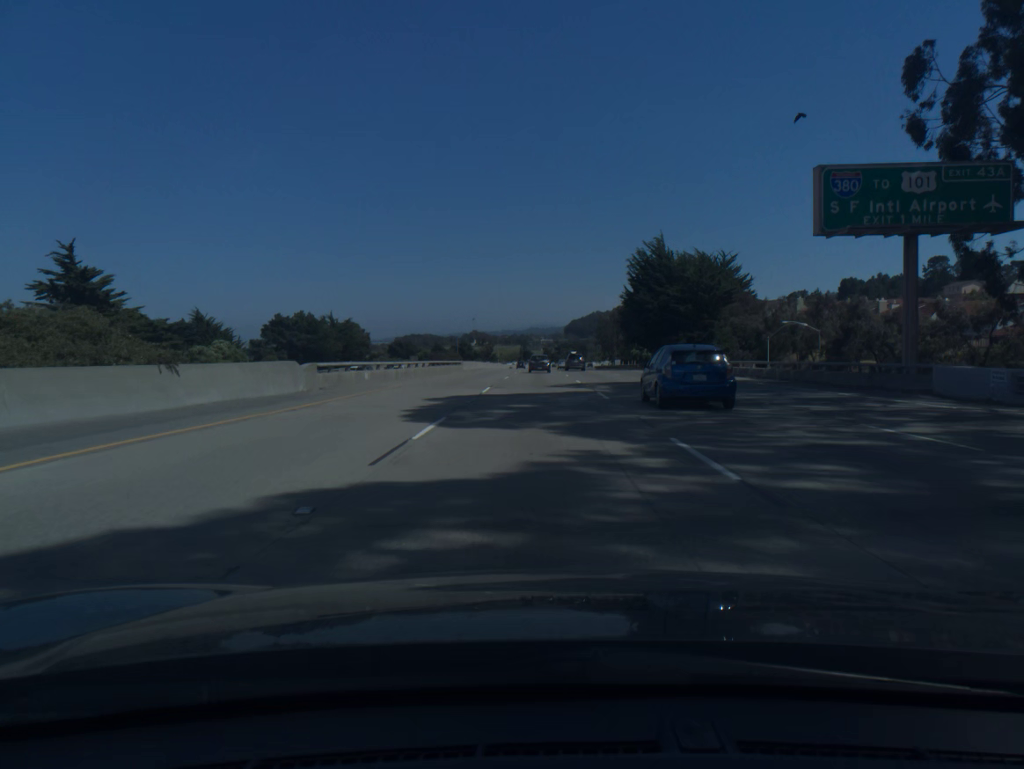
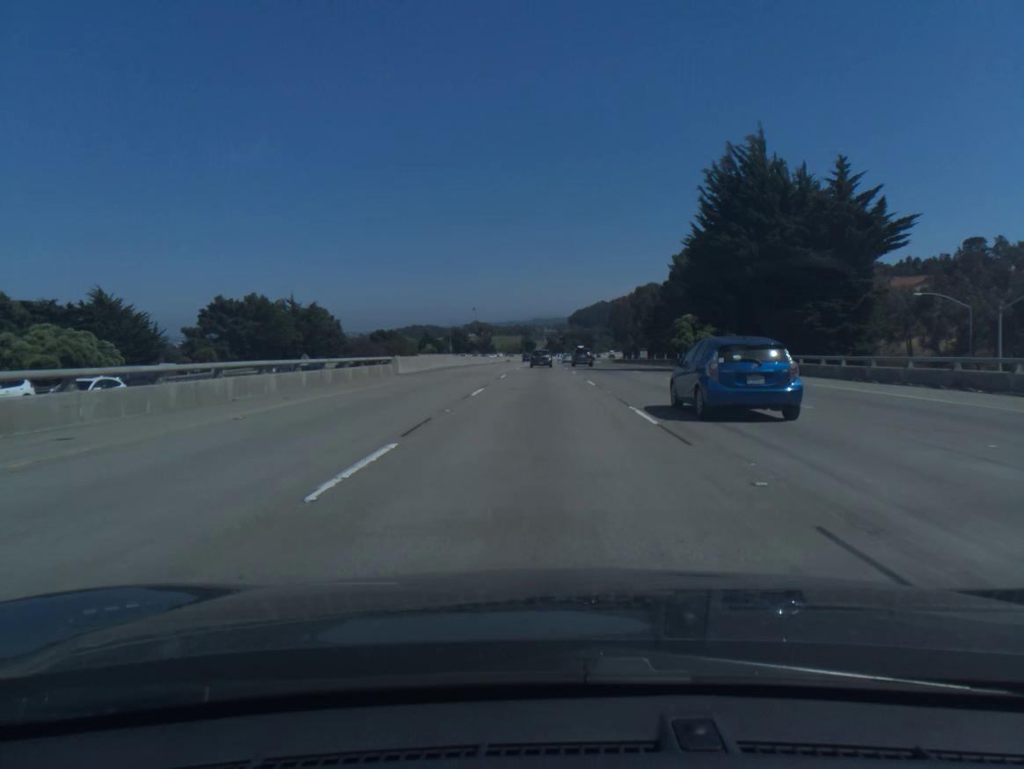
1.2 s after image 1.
(-0.1, +37.9) m; 0°
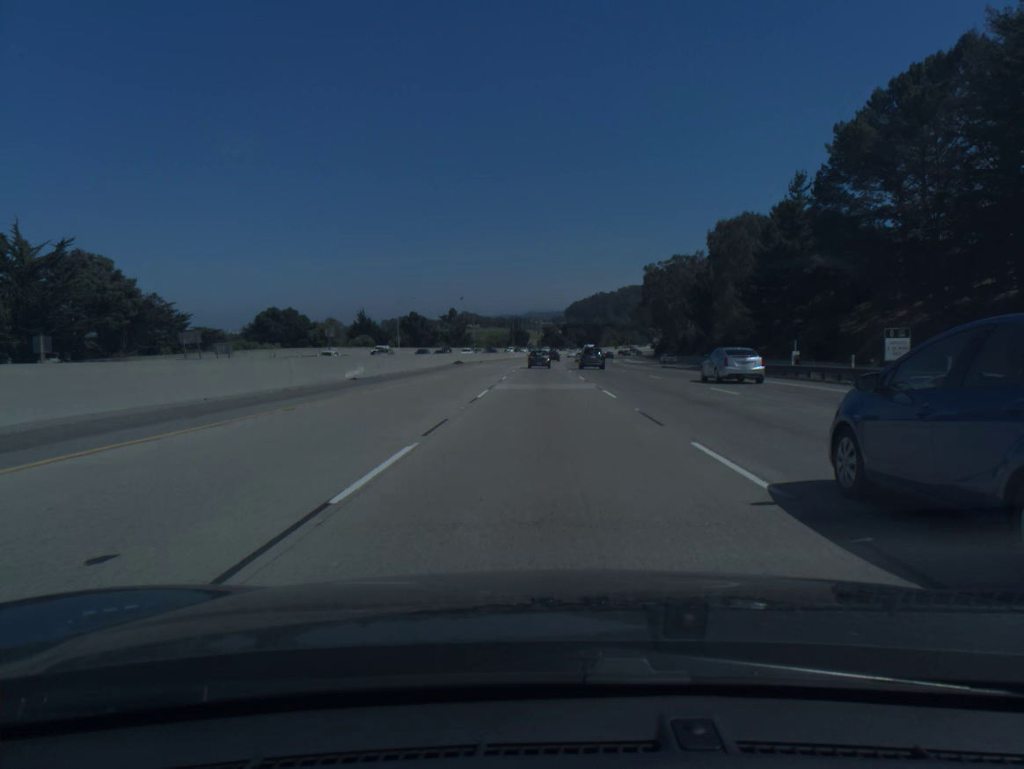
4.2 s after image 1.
(-0.1, +94.6) m; 0°
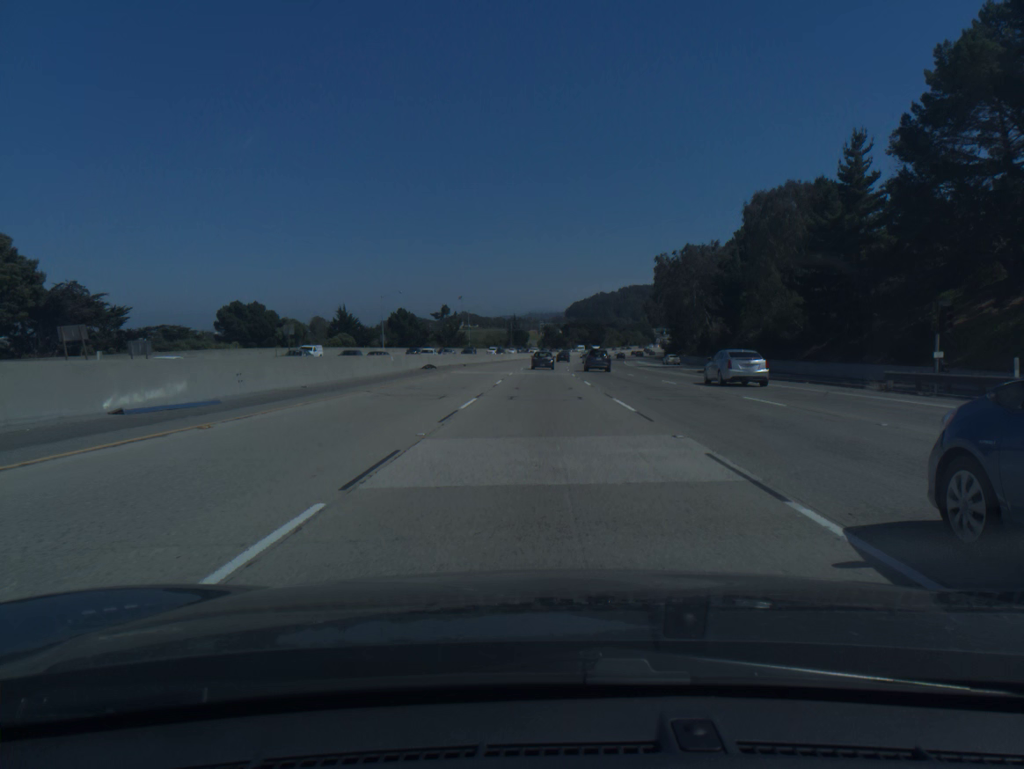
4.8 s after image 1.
(0.0, +18.9) m; 0°
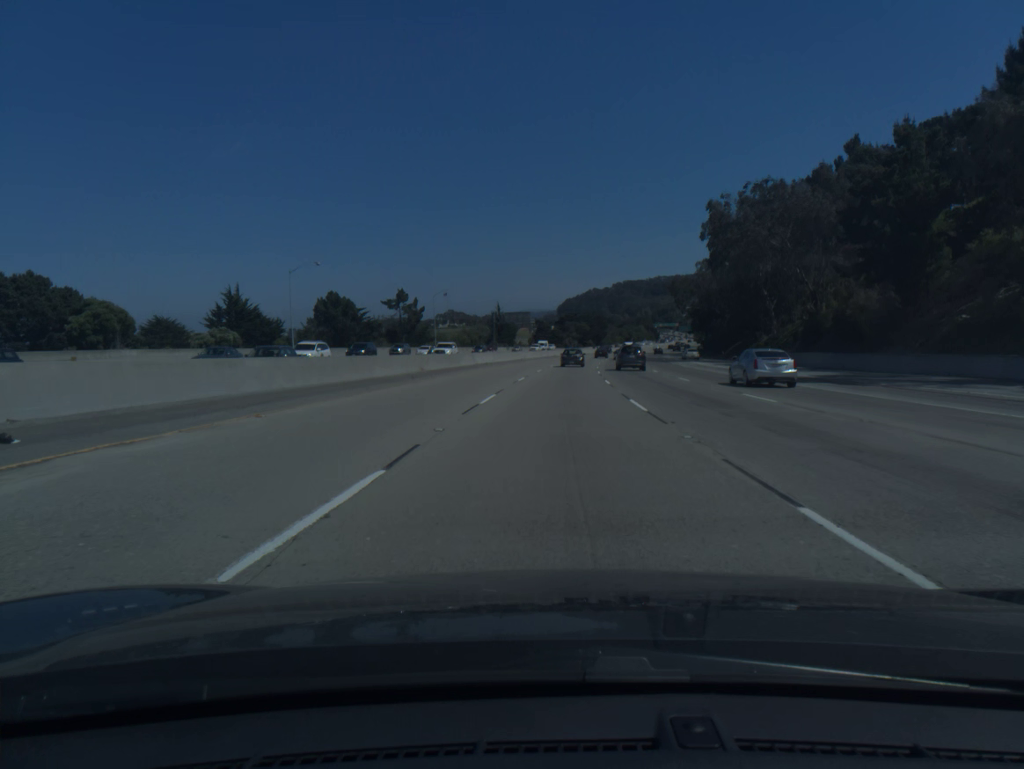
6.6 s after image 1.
(0.0, +56.6) m; +1°
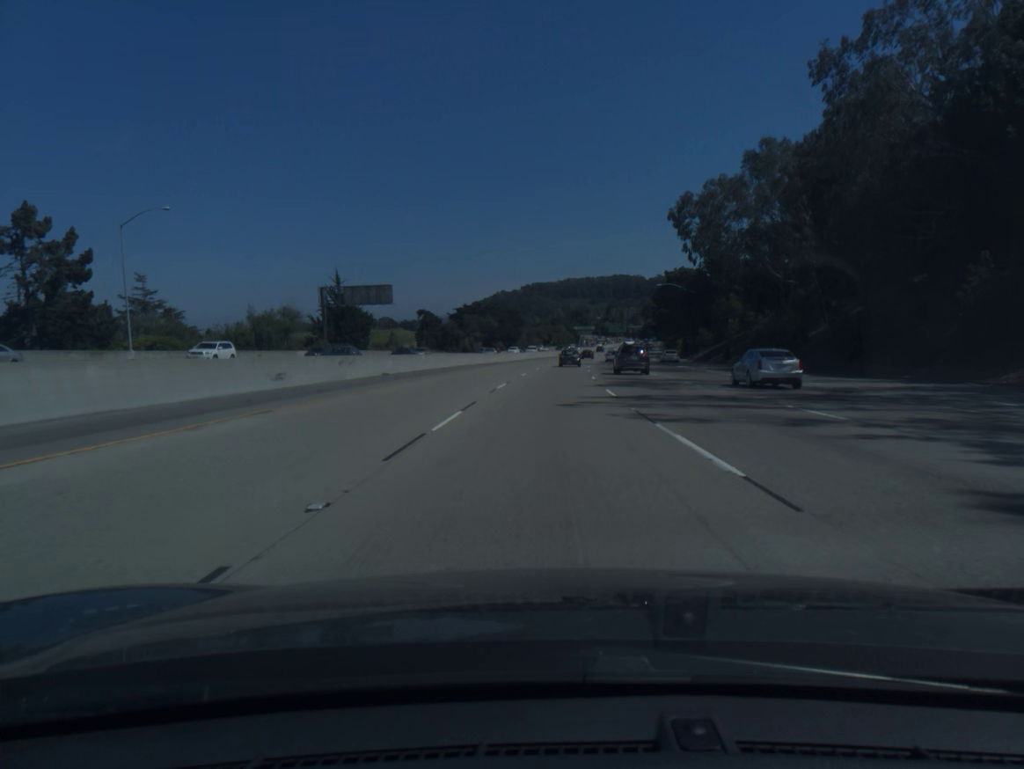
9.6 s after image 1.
(+5.3, +93.8) m; +7°
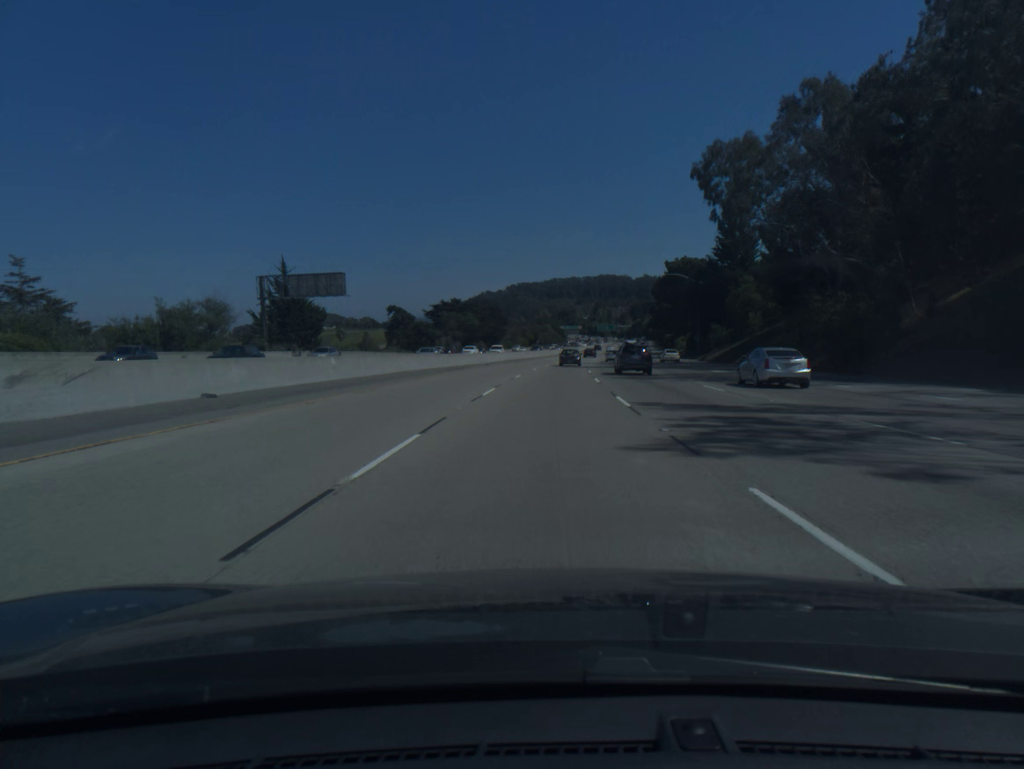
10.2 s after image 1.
(+0.2, +18.9) m; +1°
